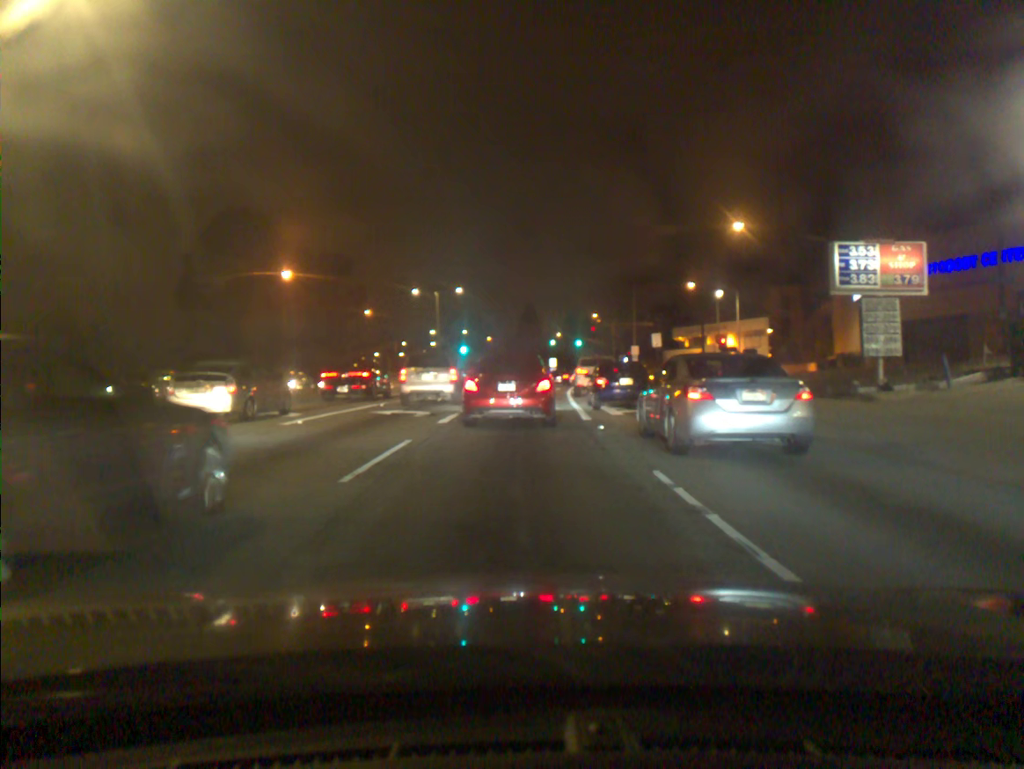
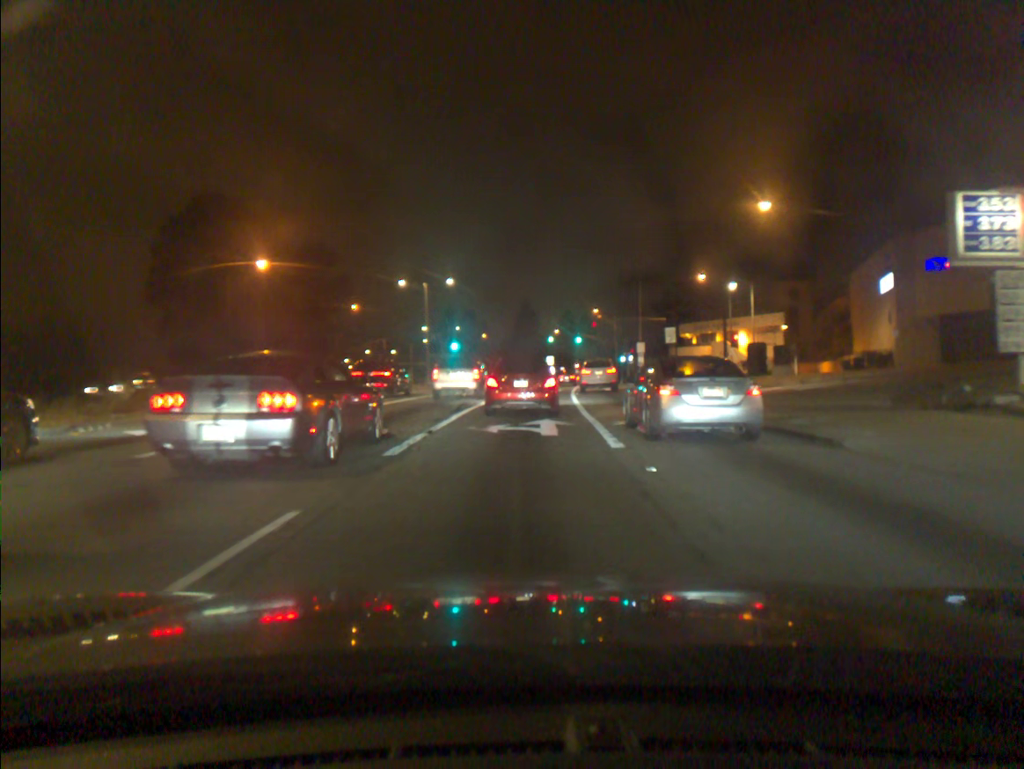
(0.0, +6.0) m; 0°
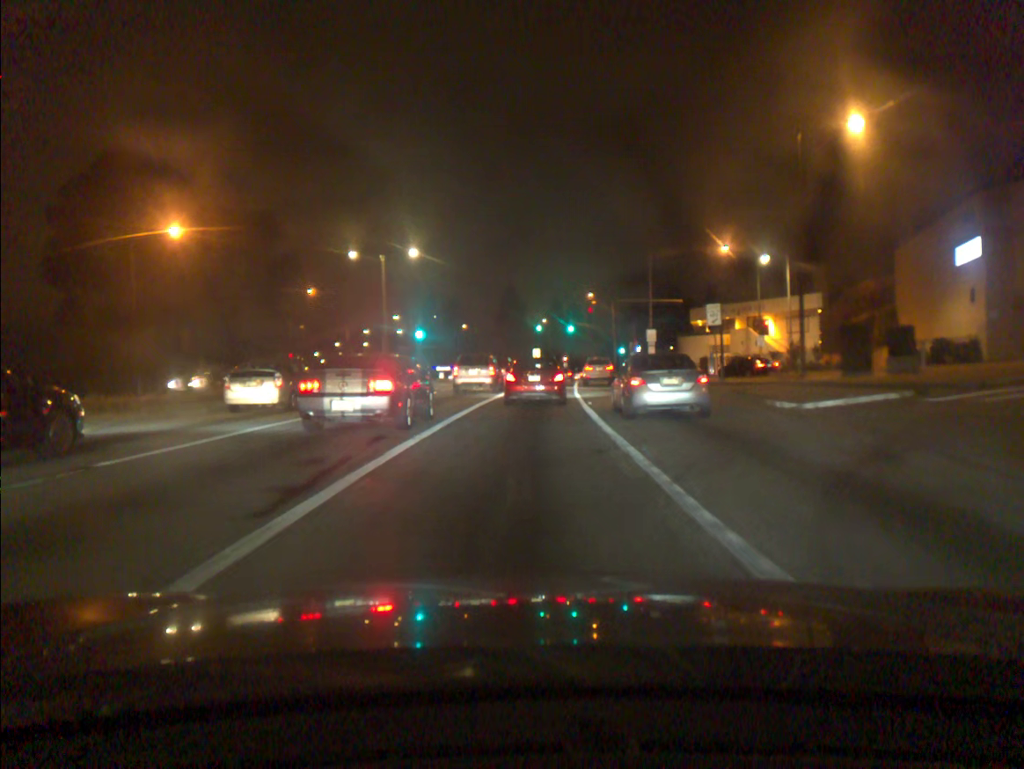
(+0.2, +13.7) m; +2°
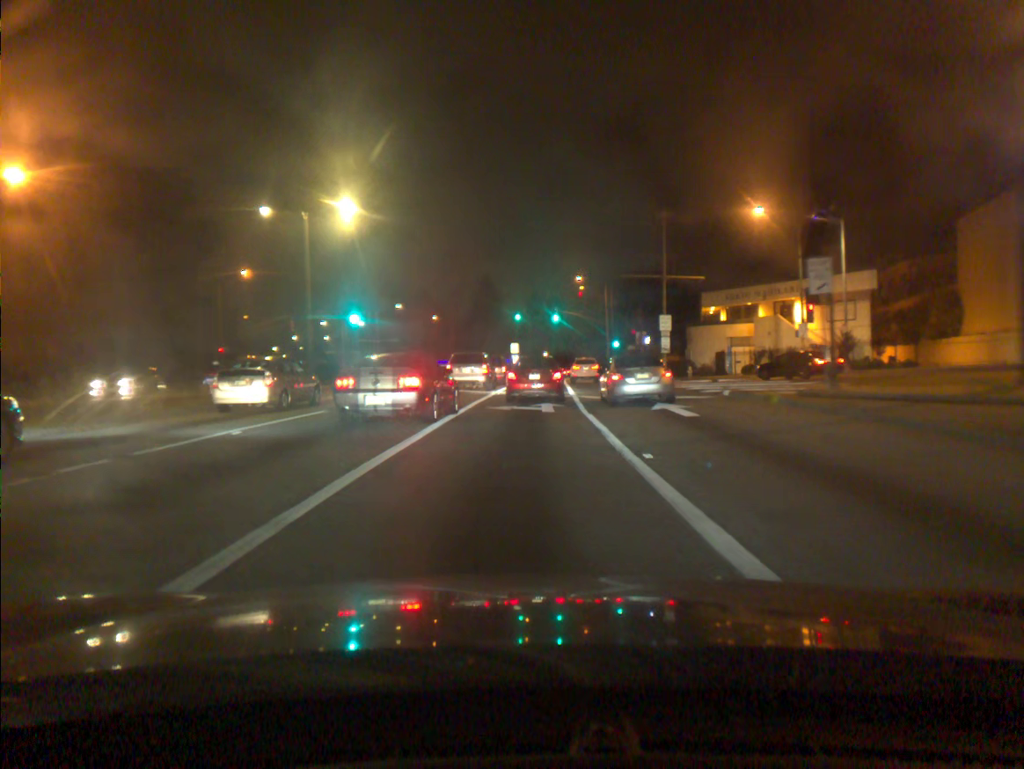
(+0.1, +14.1) m; +1°
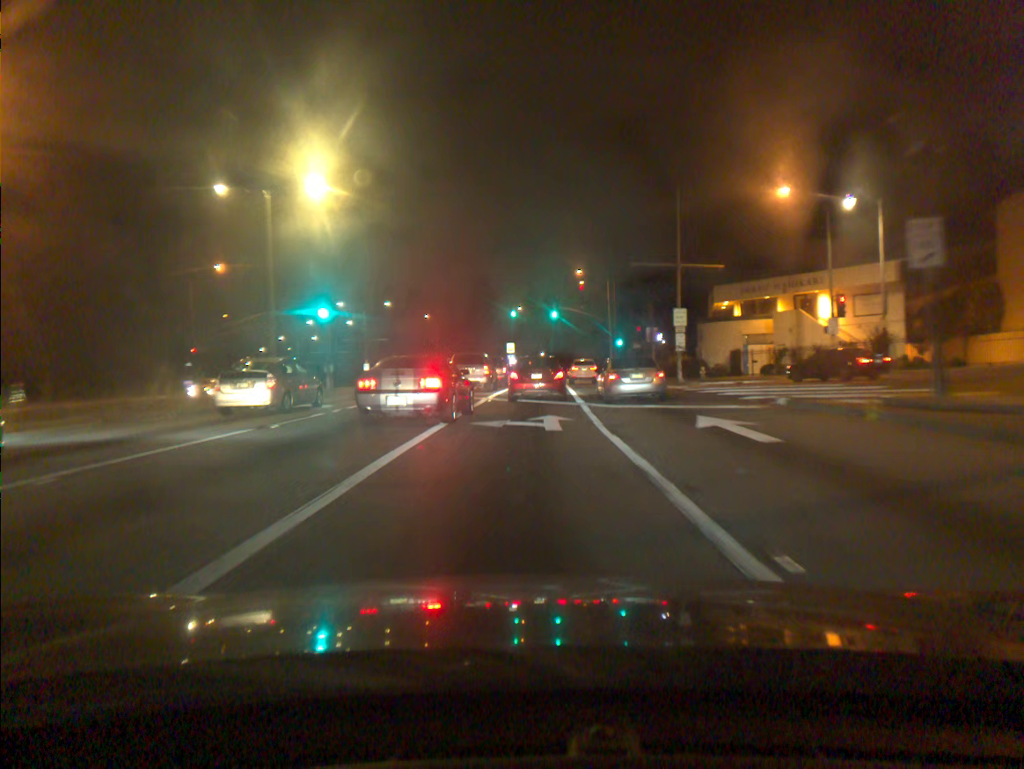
(0.0, +5.2) m; 0°
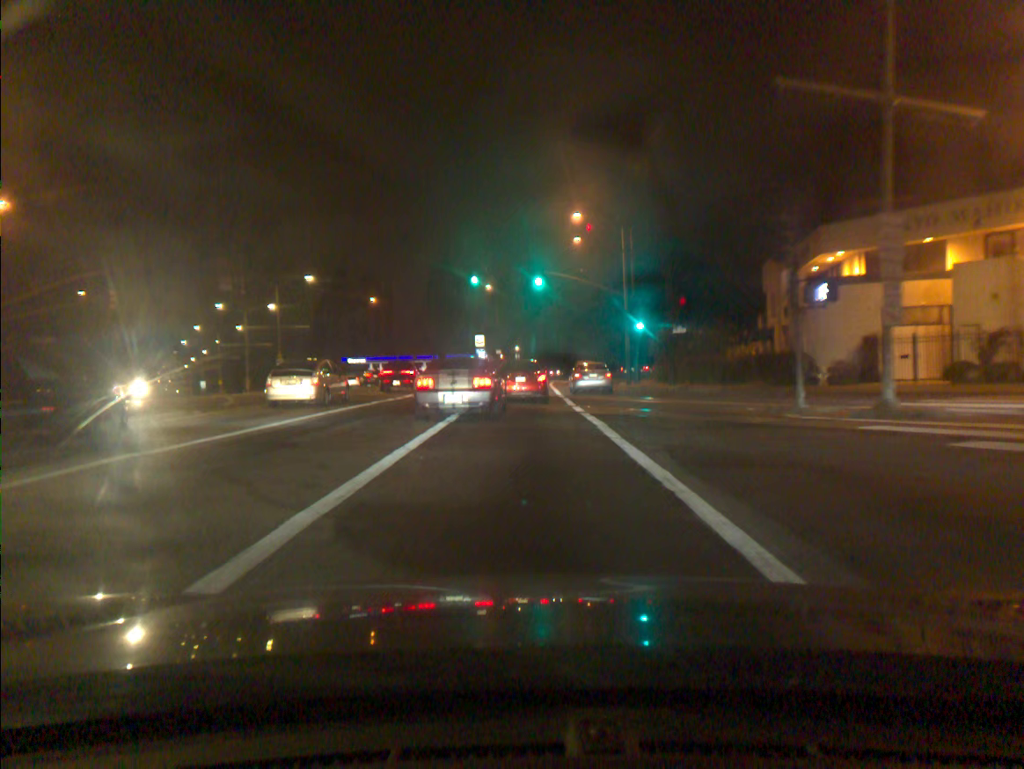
(+0.4, +25.4) m; +2°
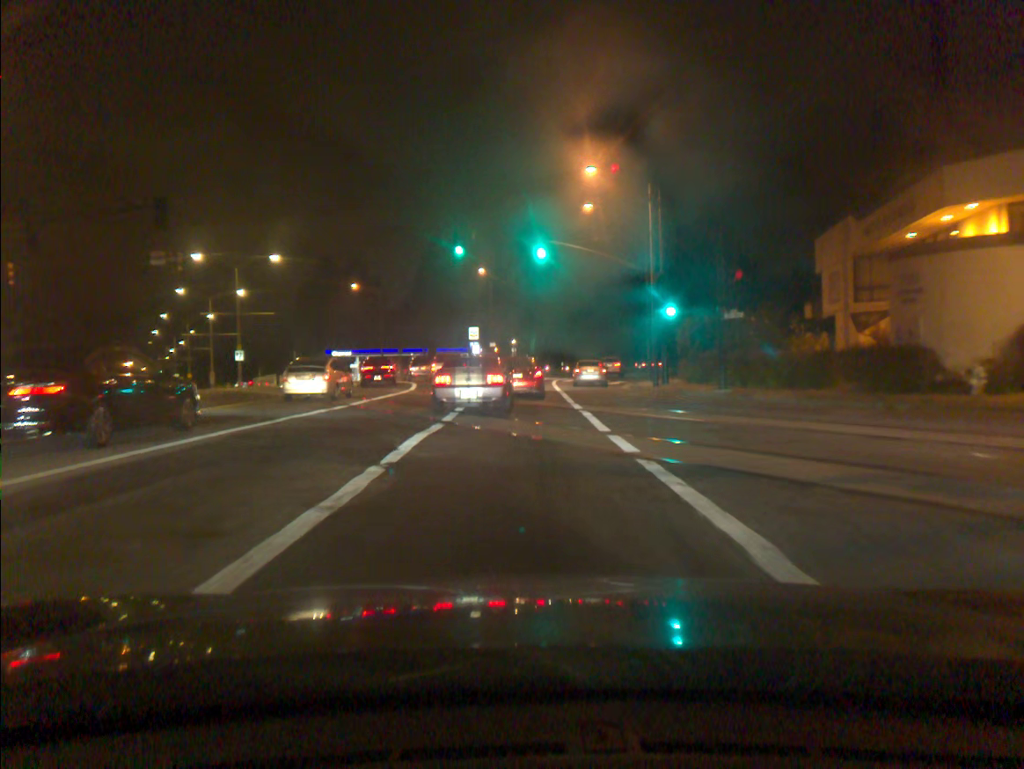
(0.0, +9.9) m; 0°
